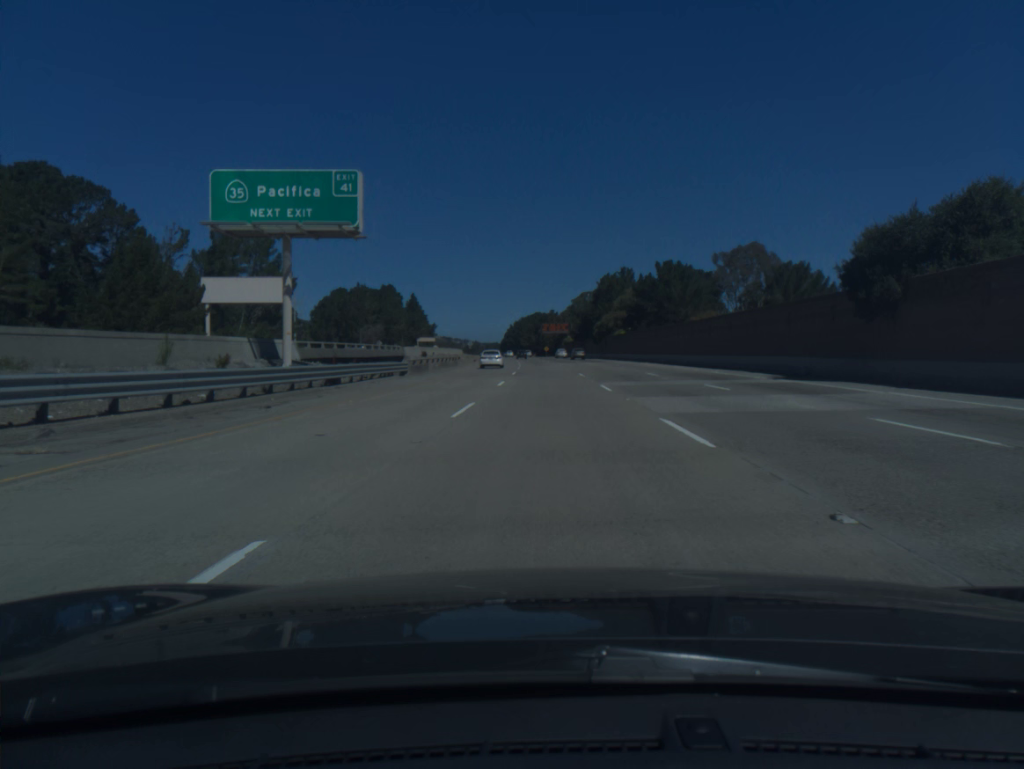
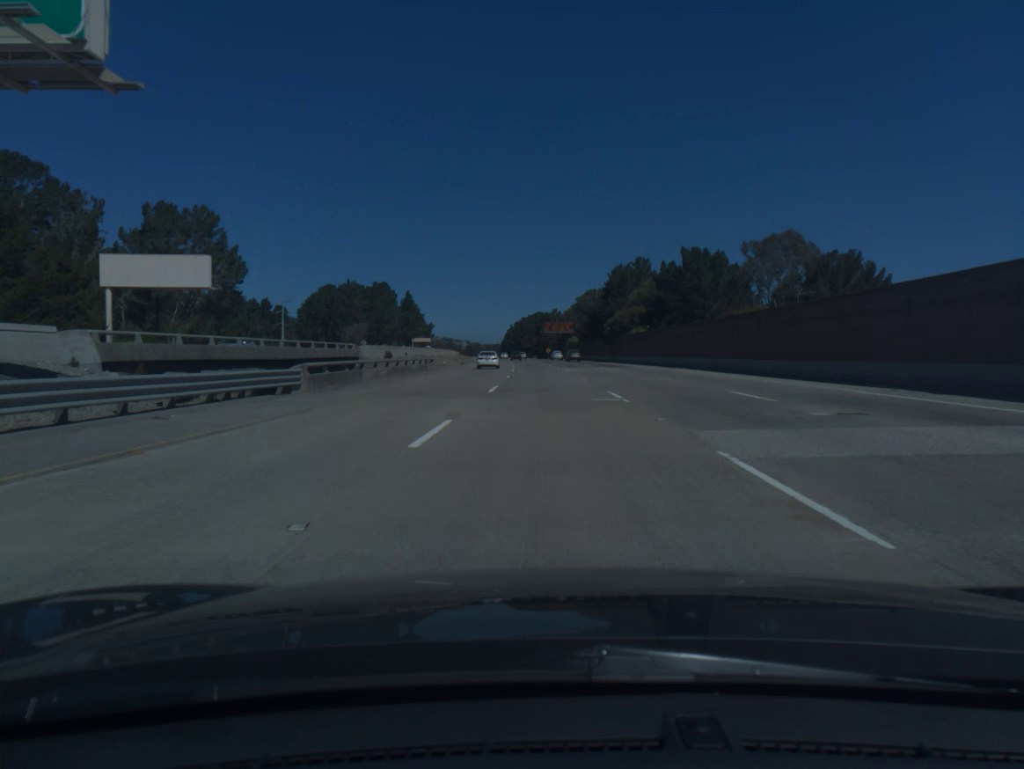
(0.0, +19.5) m; 0°
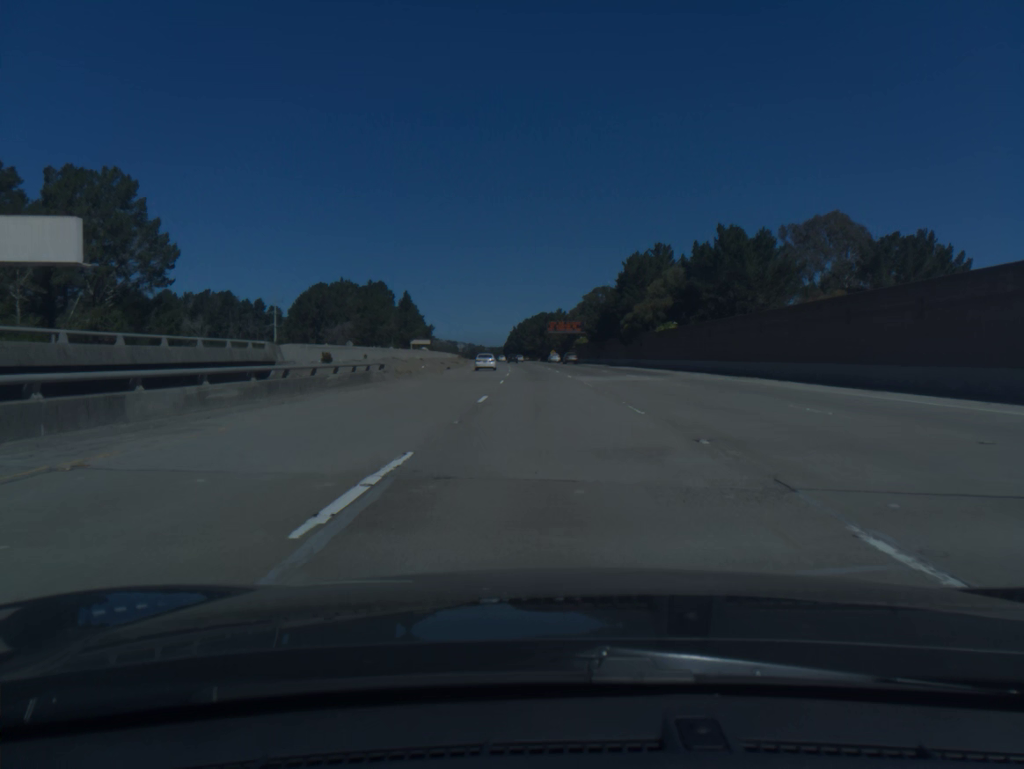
(0.0, +19.5) m; 0°
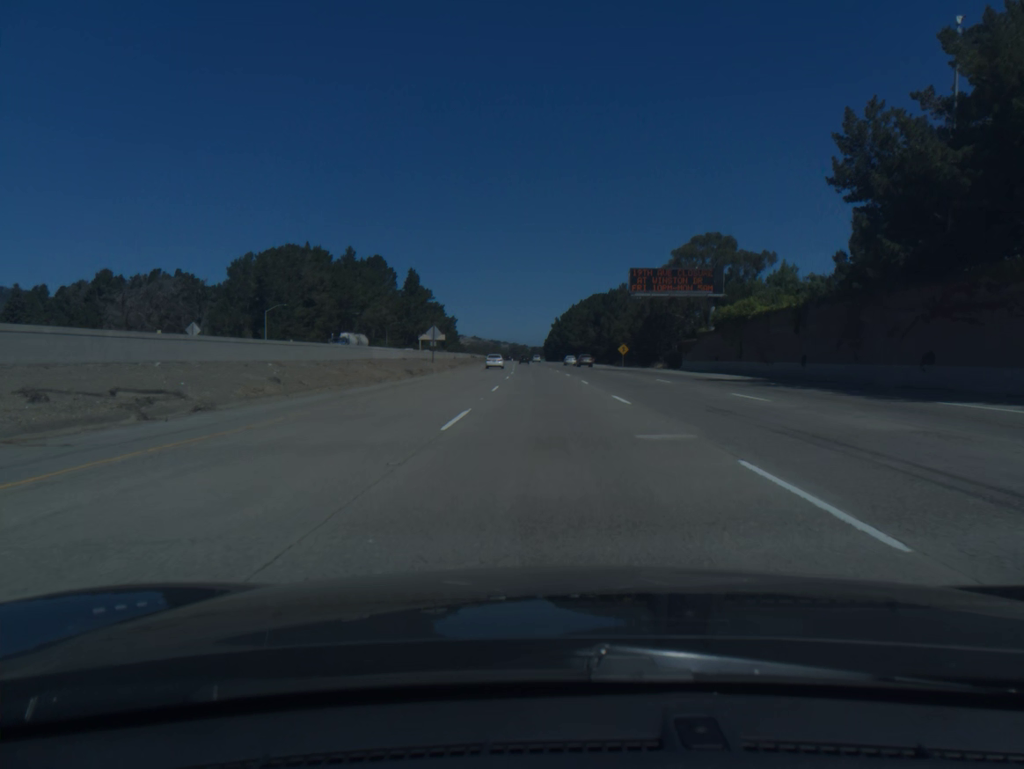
(-2.7, +97.1) m; -3°
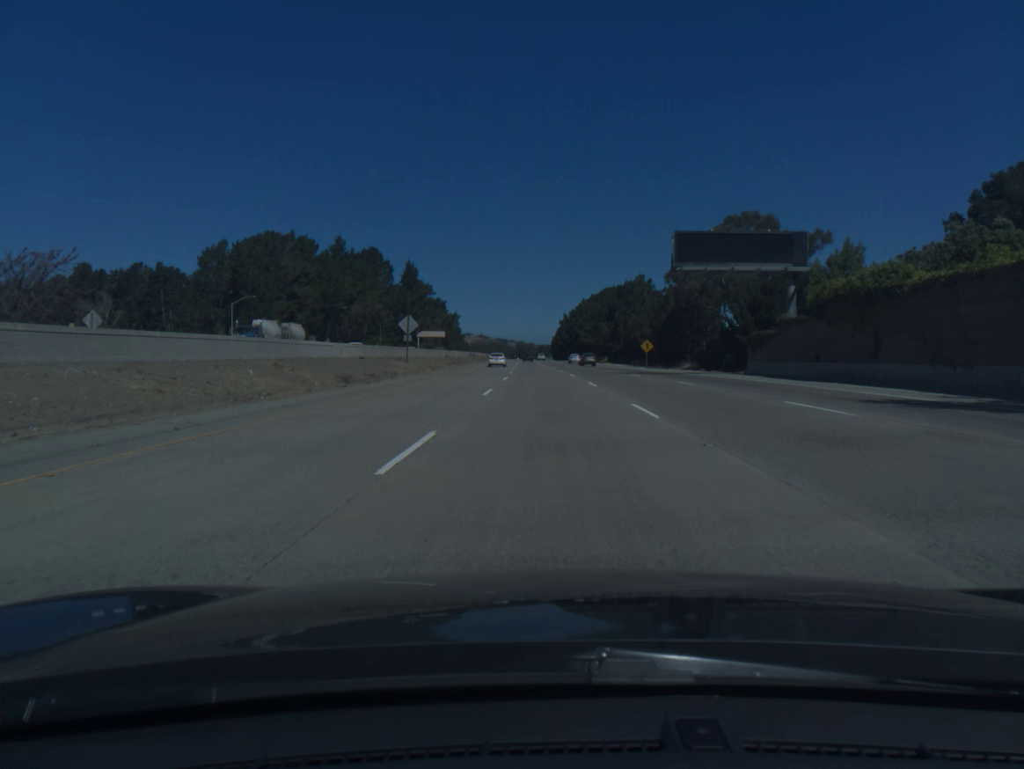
(-0.1, +19.4) m; -1°
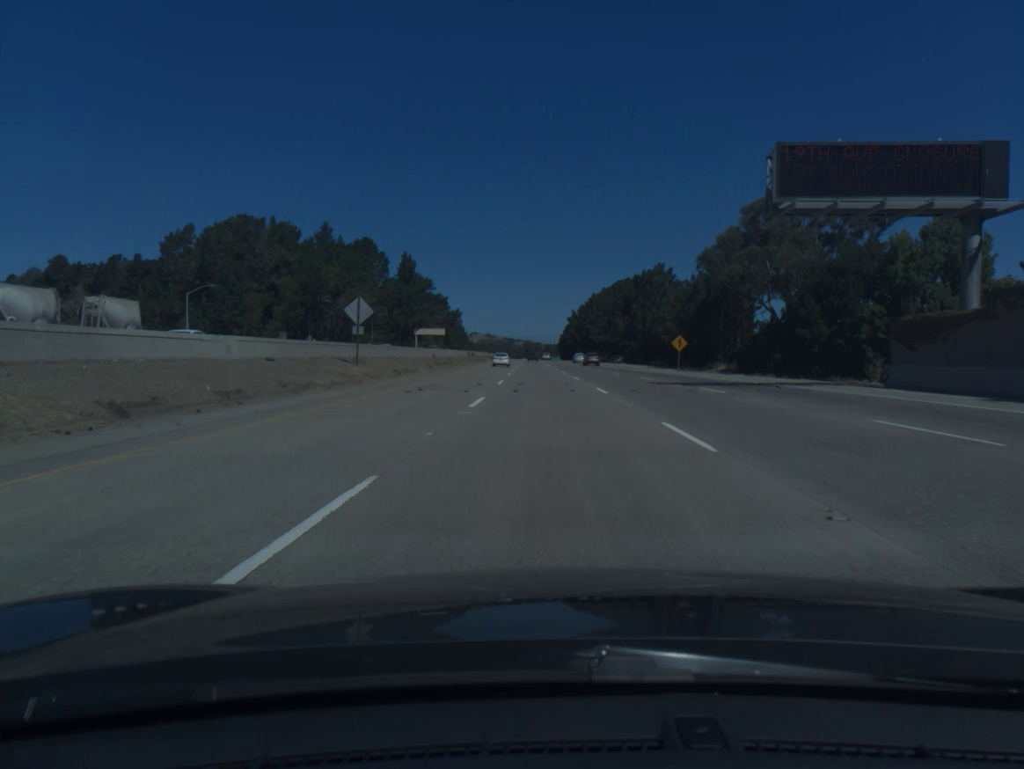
(-0.1, +19.4) m; -1°
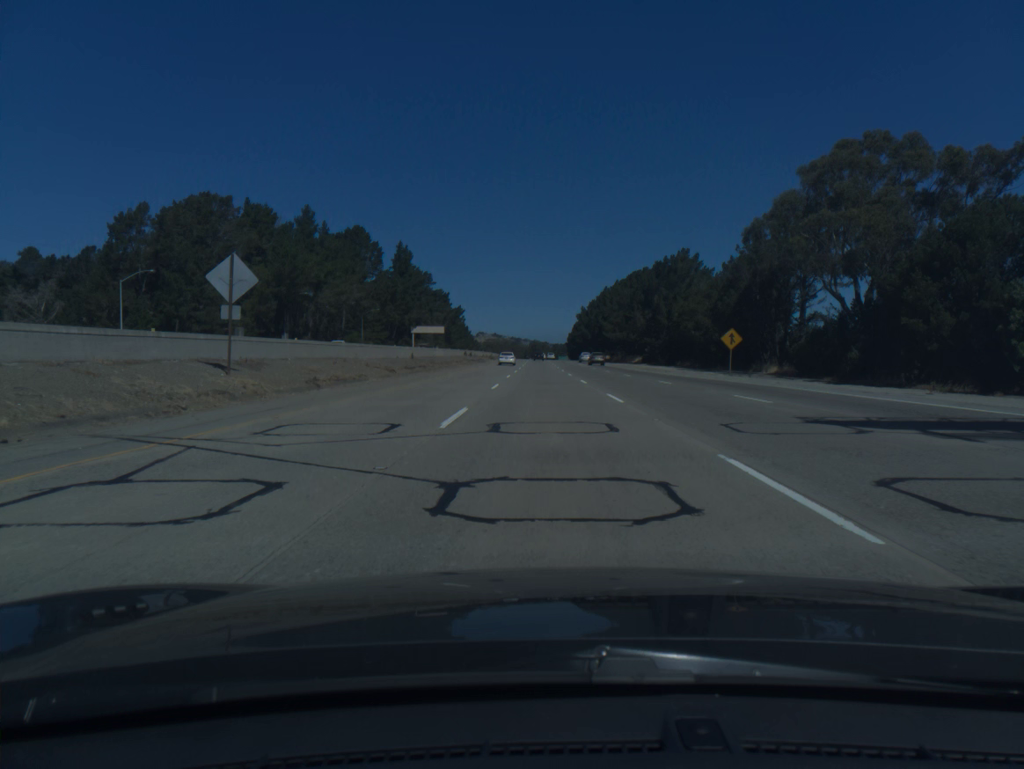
(-0.1, +19.4) m; -1°
